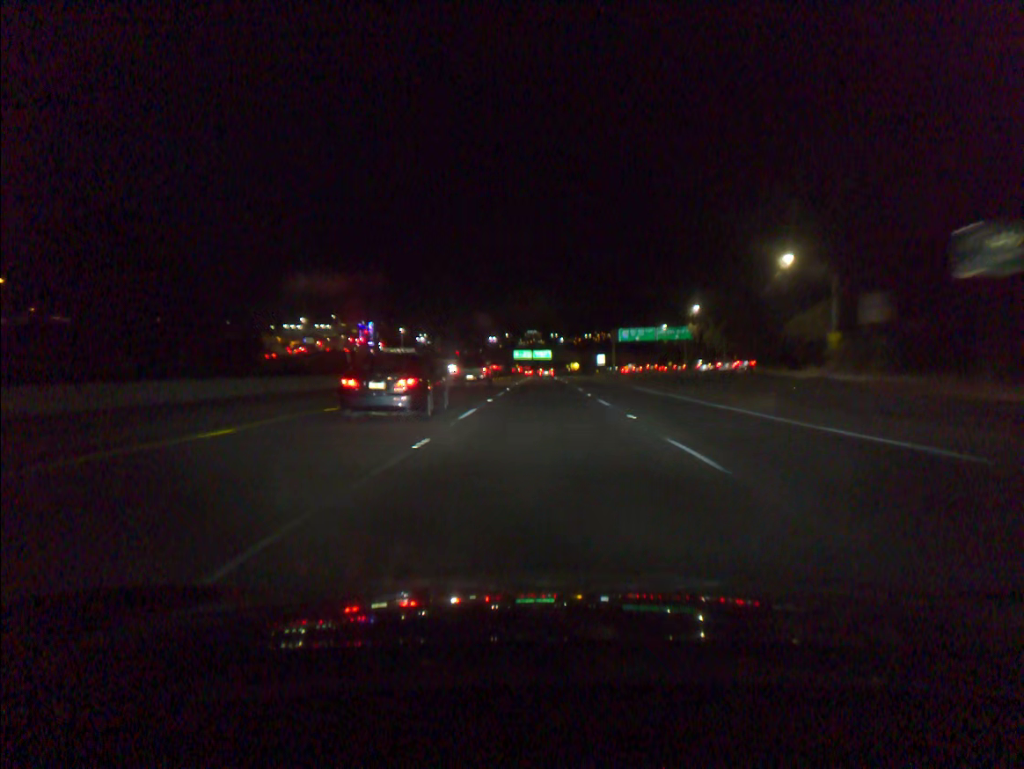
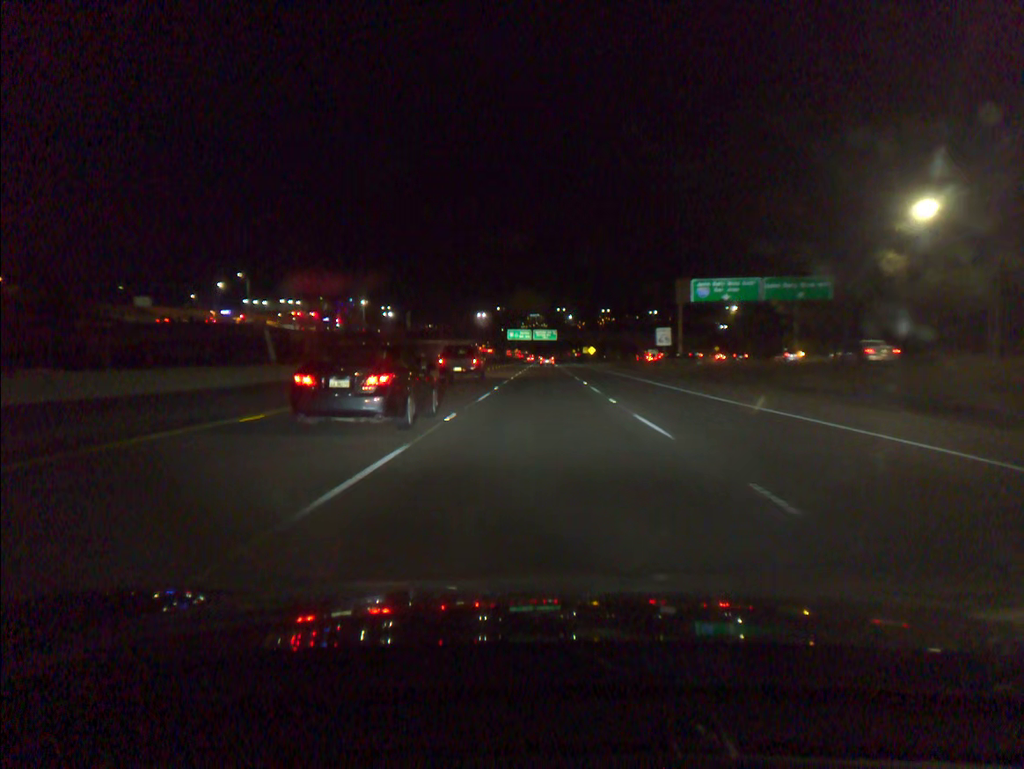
(0.0, +69.8) m; 0°
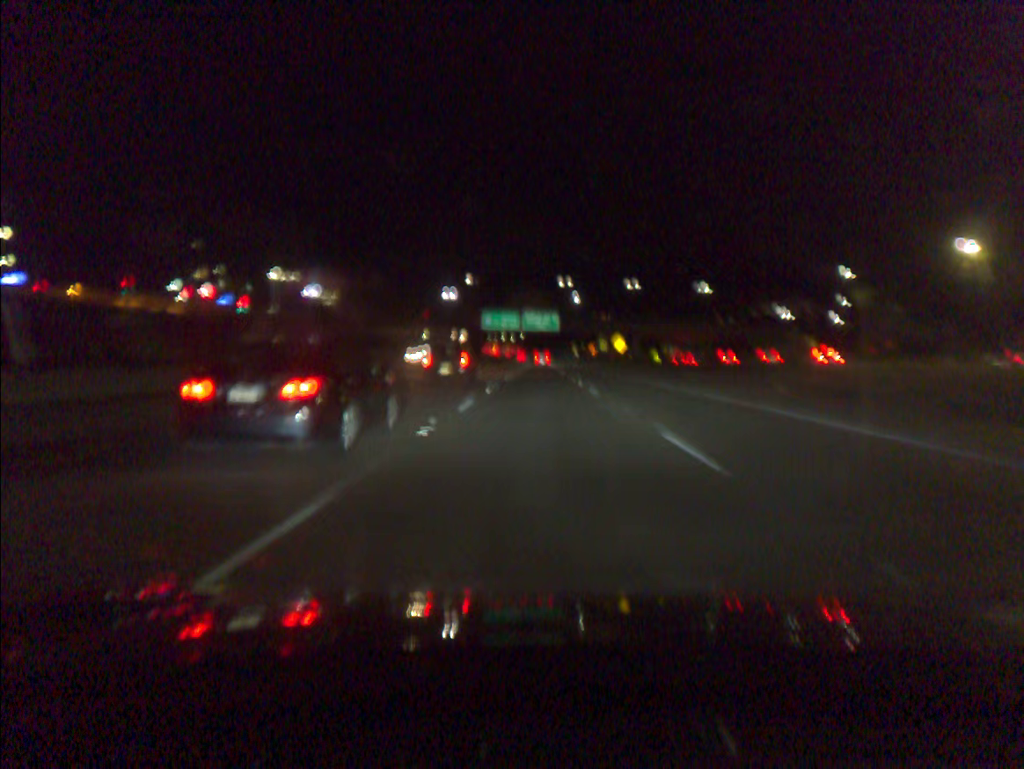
(+0.2, +77.7) m; 0°
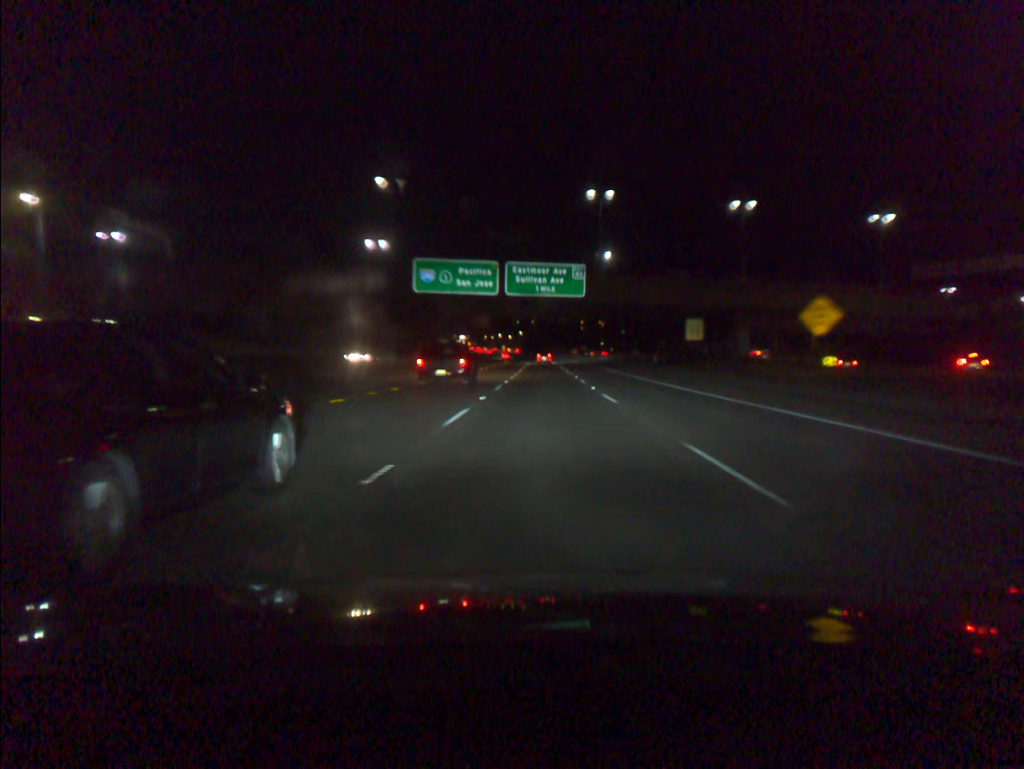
(-0.2, +78.4) m; 0°
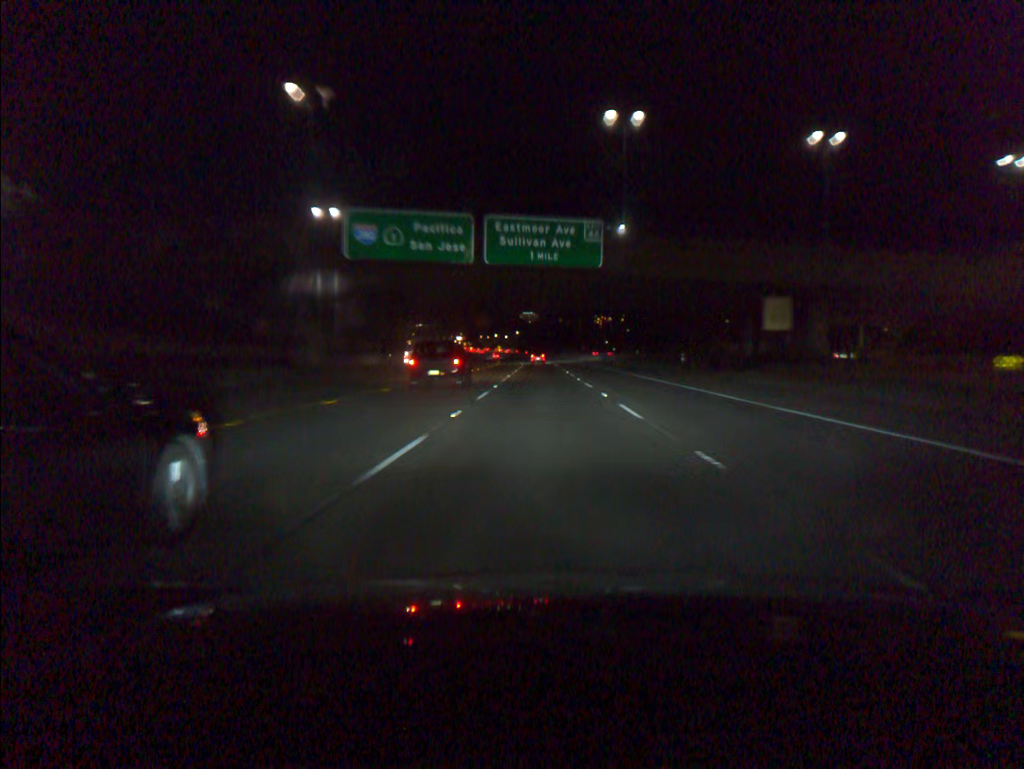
(+0.1, +20.9) m; 0°
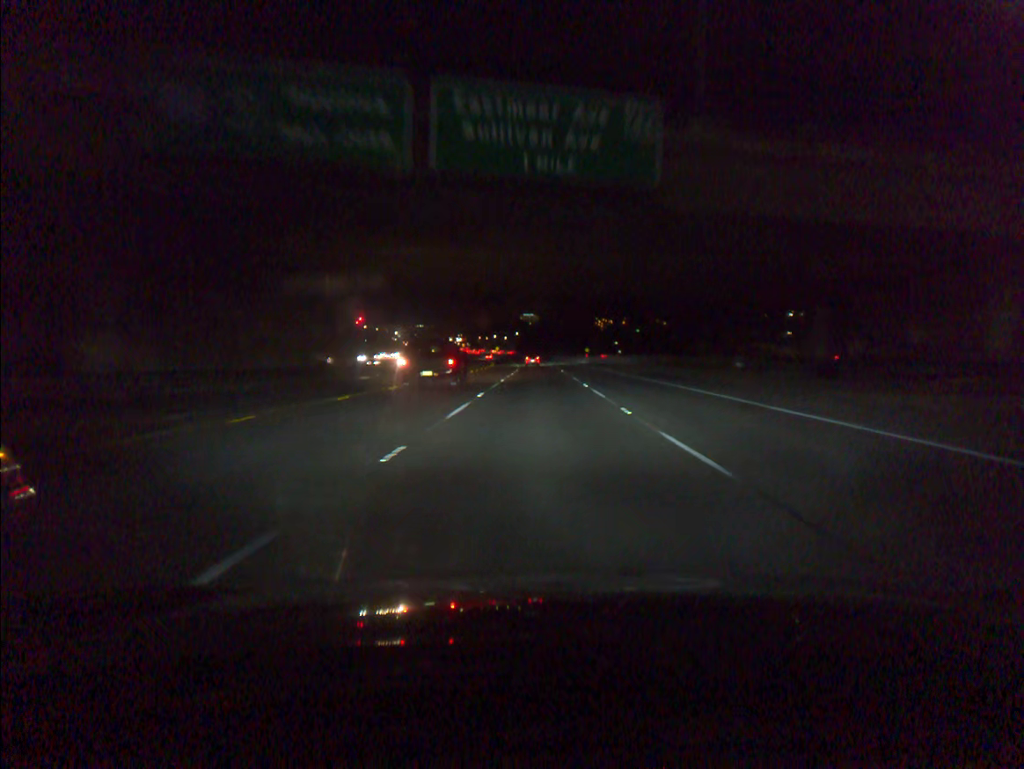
(0.0, +21.1) m; 0°
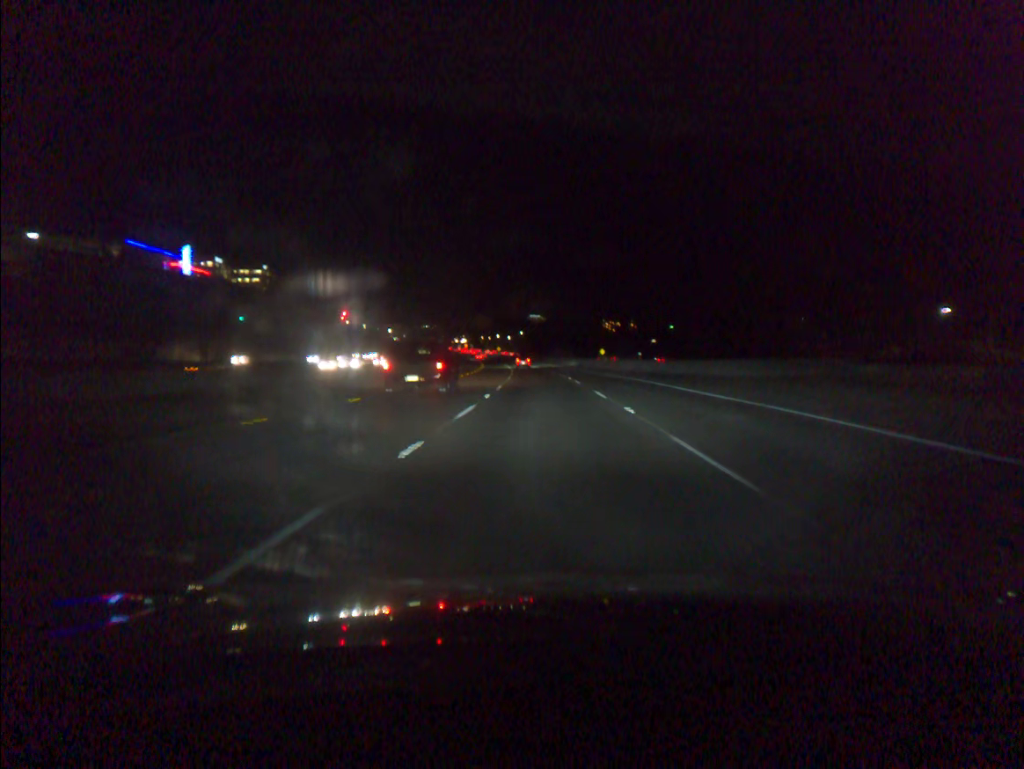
(-0.1, +42.9) m; 0°
